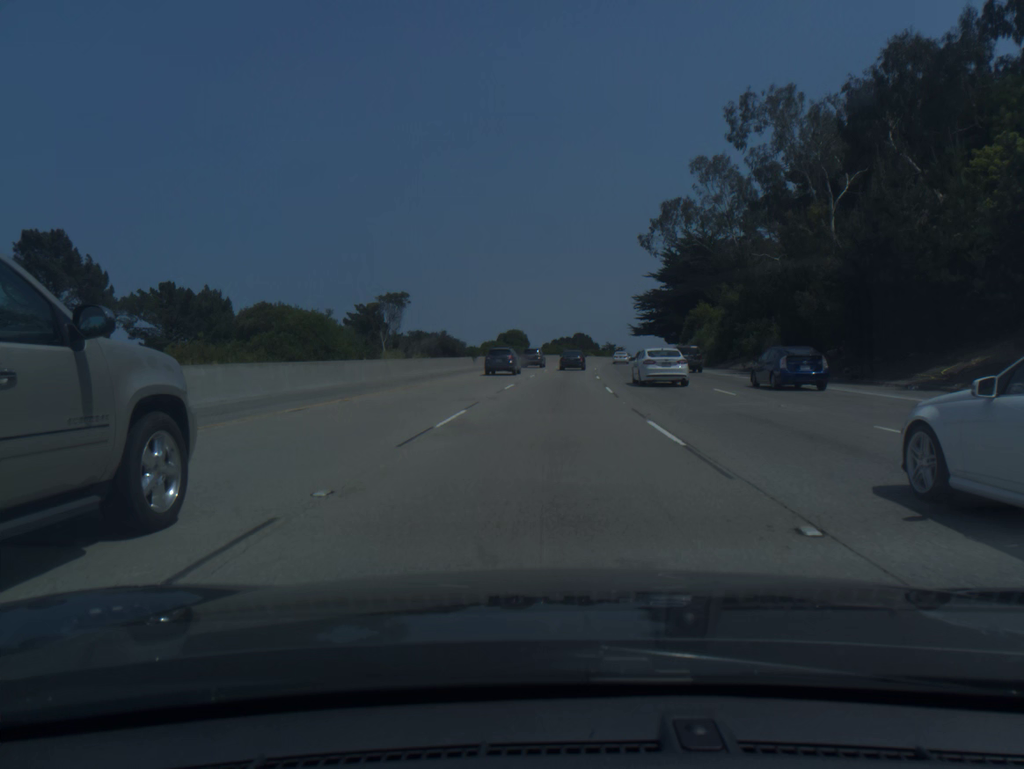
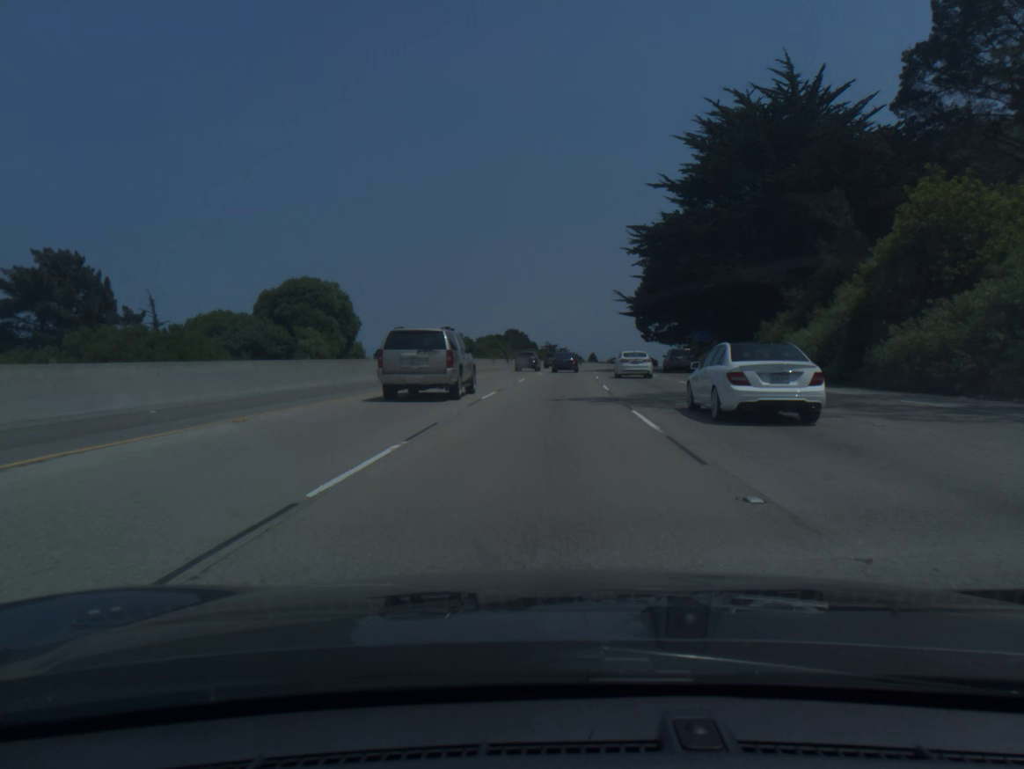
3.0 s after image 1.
(+3.6, +79.1) m; +5°
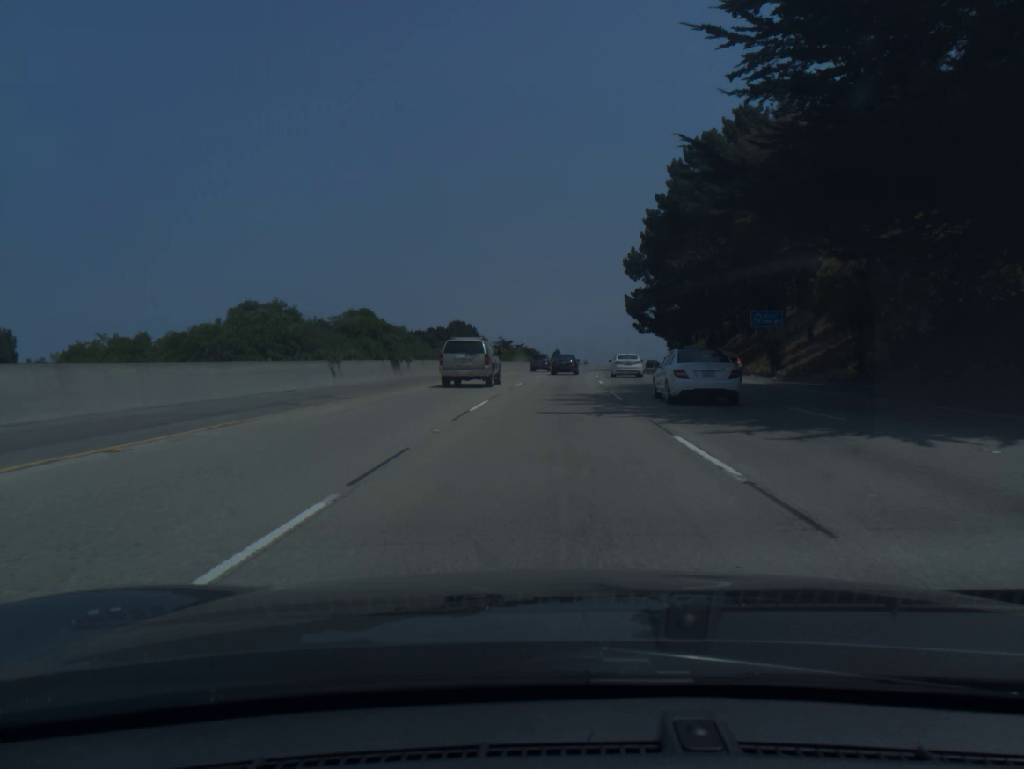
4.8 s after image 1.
(+1.2, +47.5) m; +3°
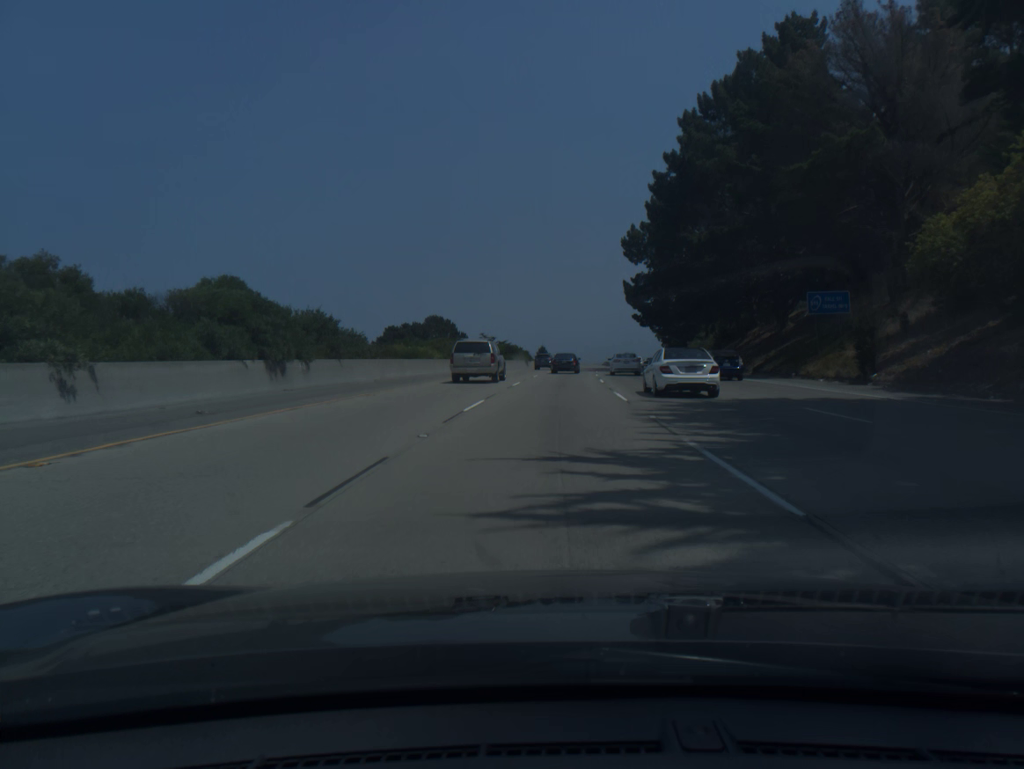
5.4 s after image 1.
(+0.1, +15.9) m; +1°
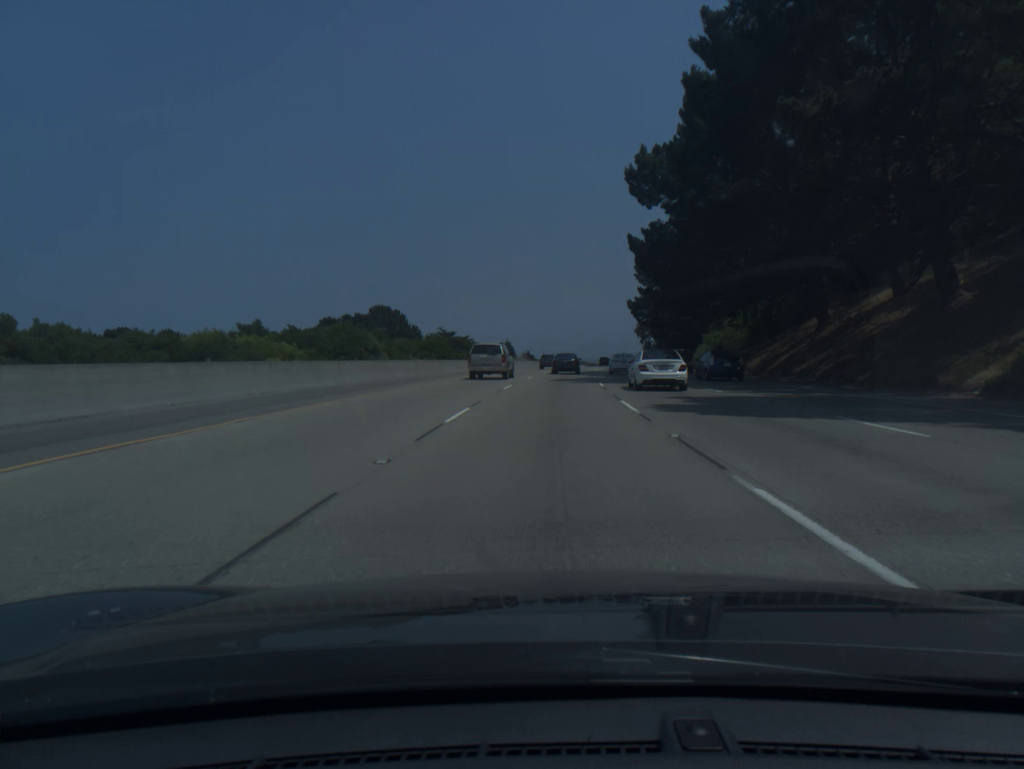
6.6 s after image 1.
(+0.6, +31.6) m; +2°
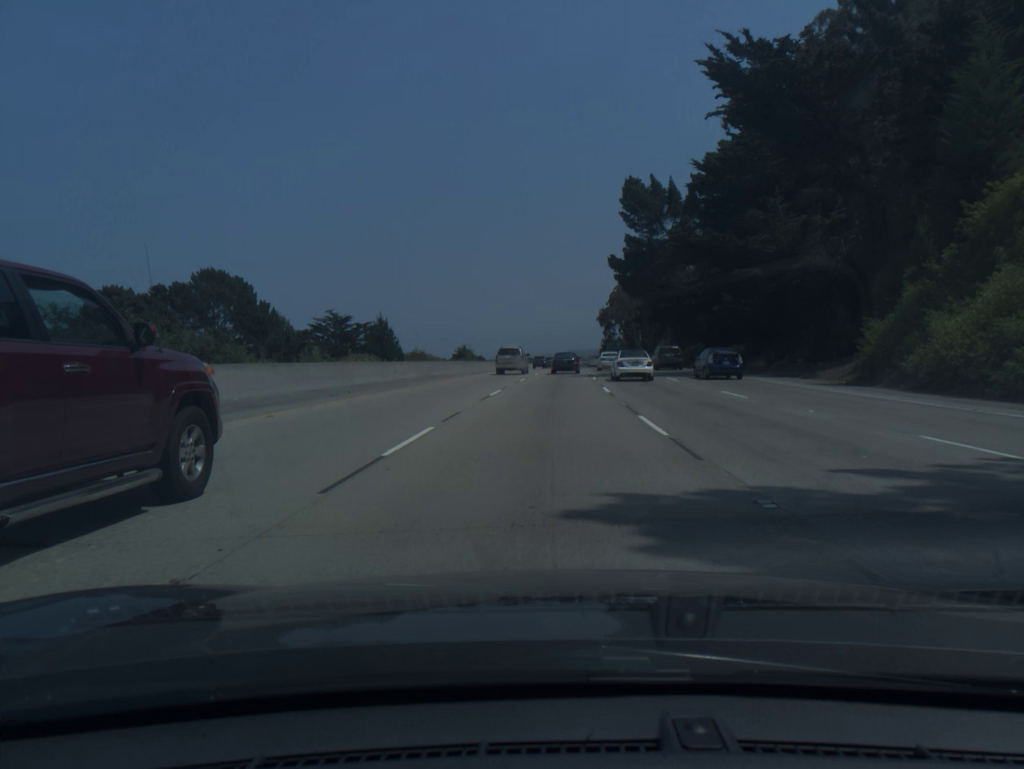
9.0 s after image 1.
(+2.4, +62.7) m; +4°
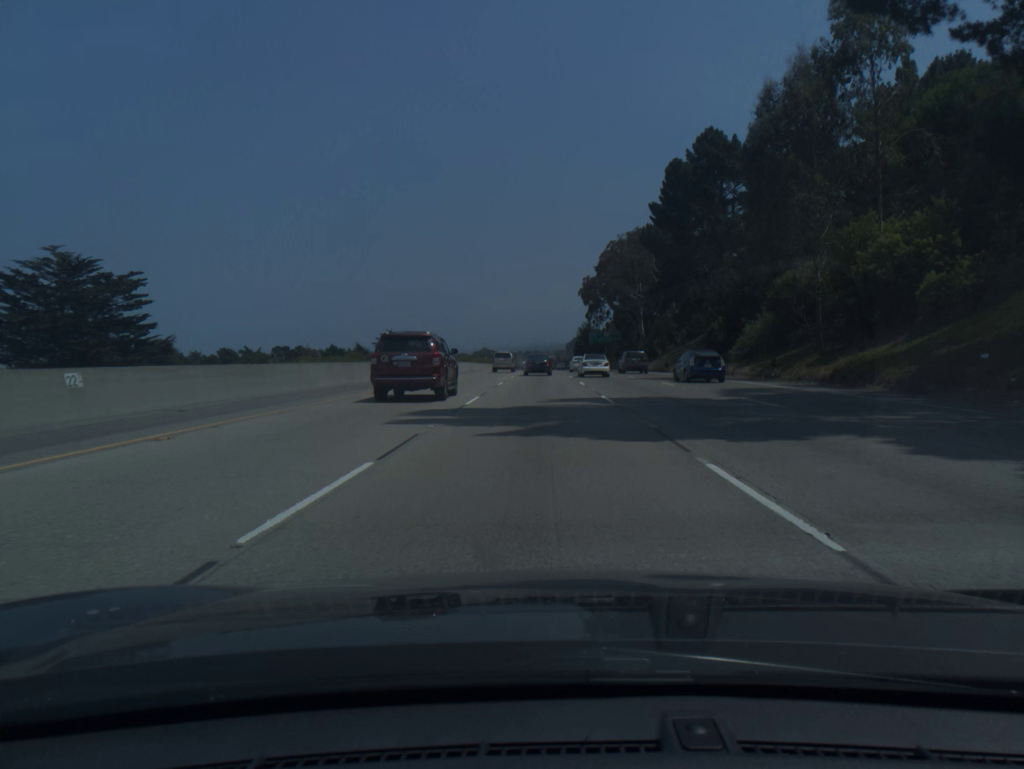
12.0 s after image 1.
(+2.2, +77.4) m; +2°
